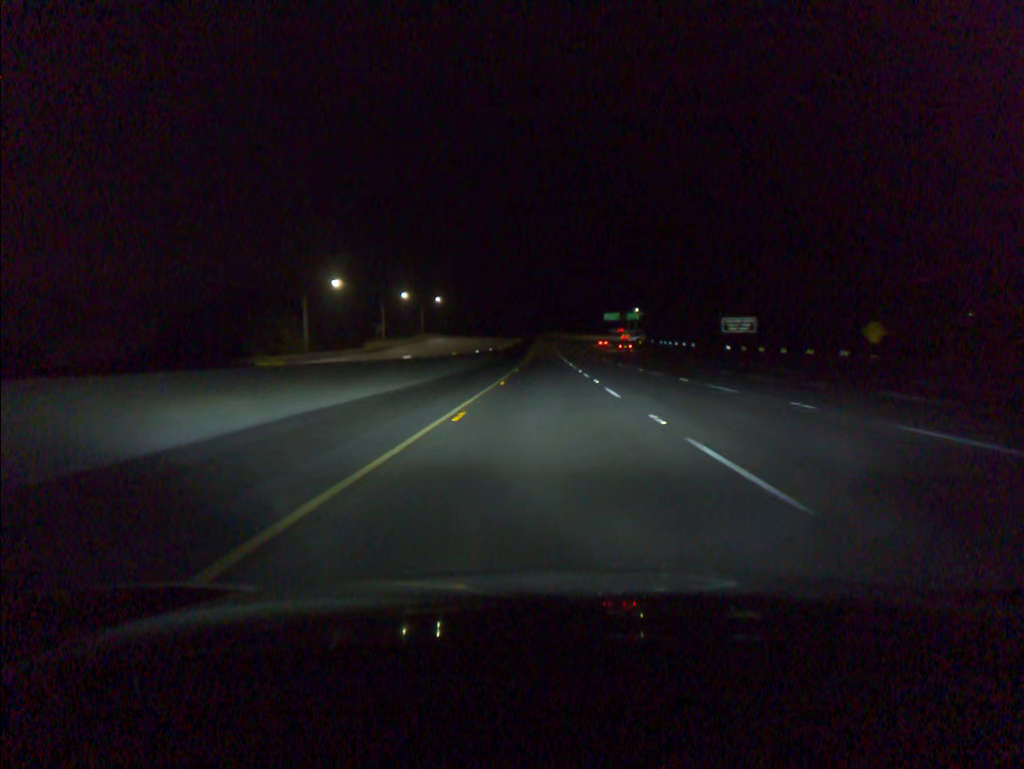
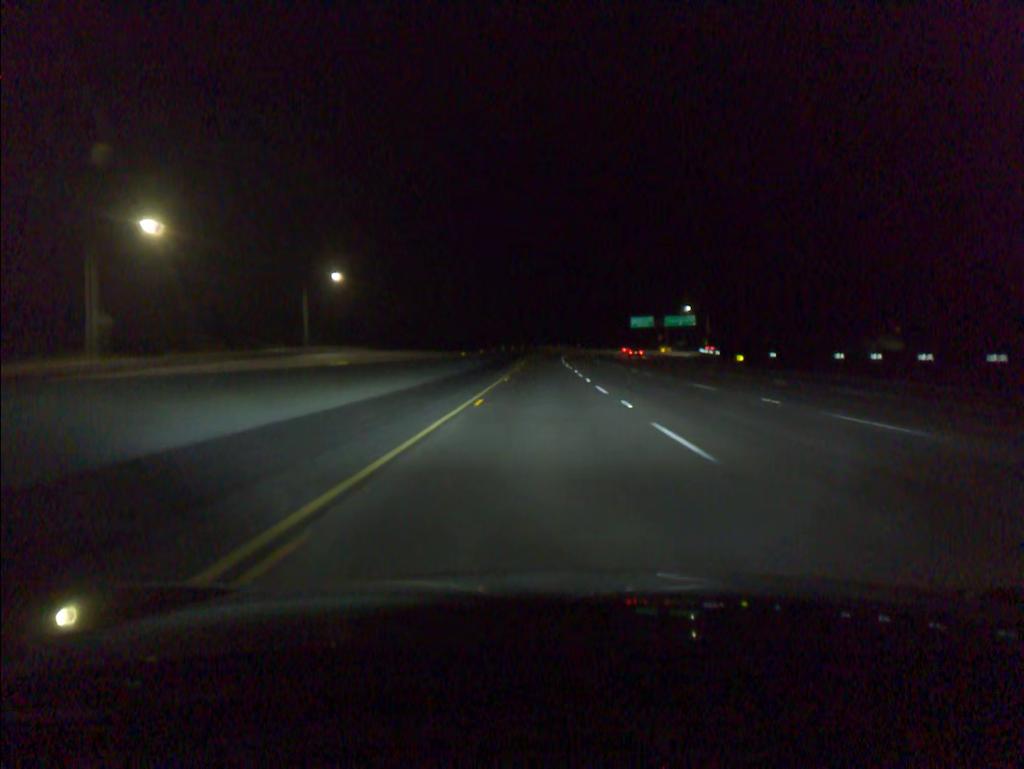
(+0.3, +97.2) m; 0°
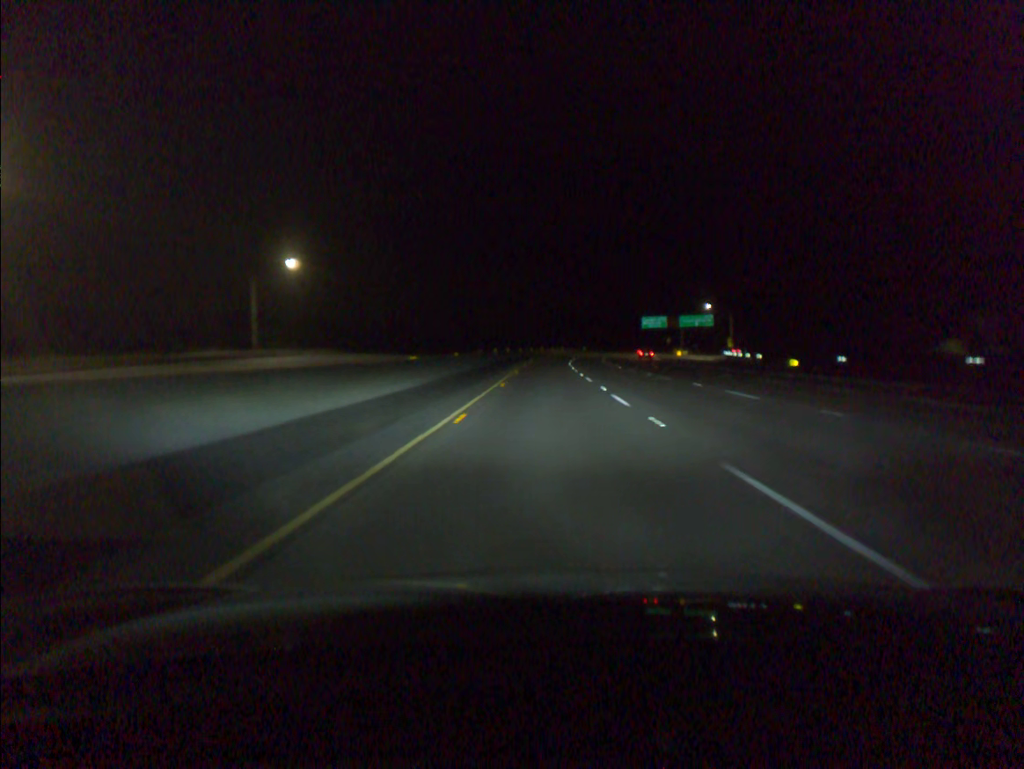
(0.0, +19.3) m; 0°
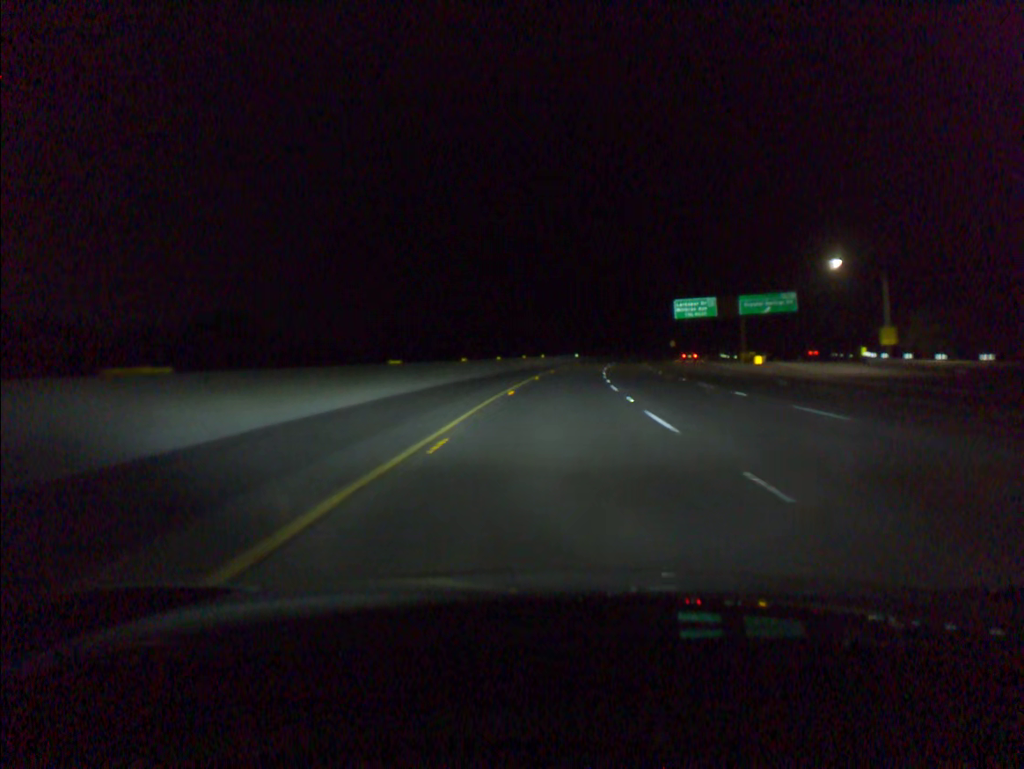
(+0.8, +76.8) m; +2°
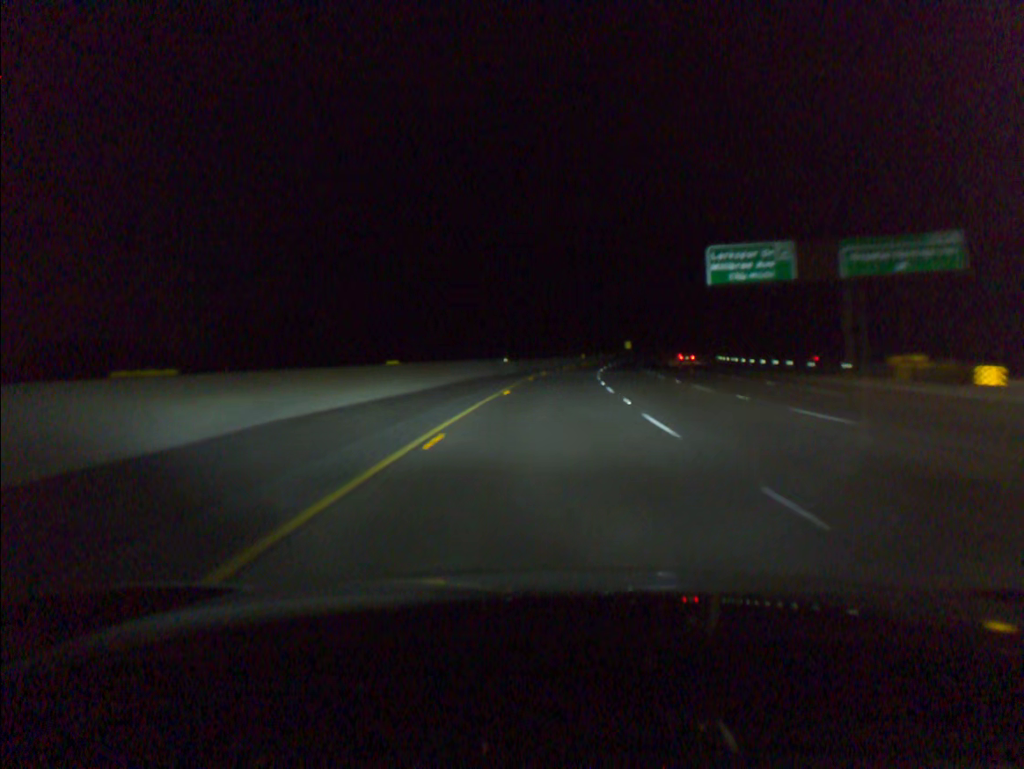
(+2.6, +57.4) m; +5°
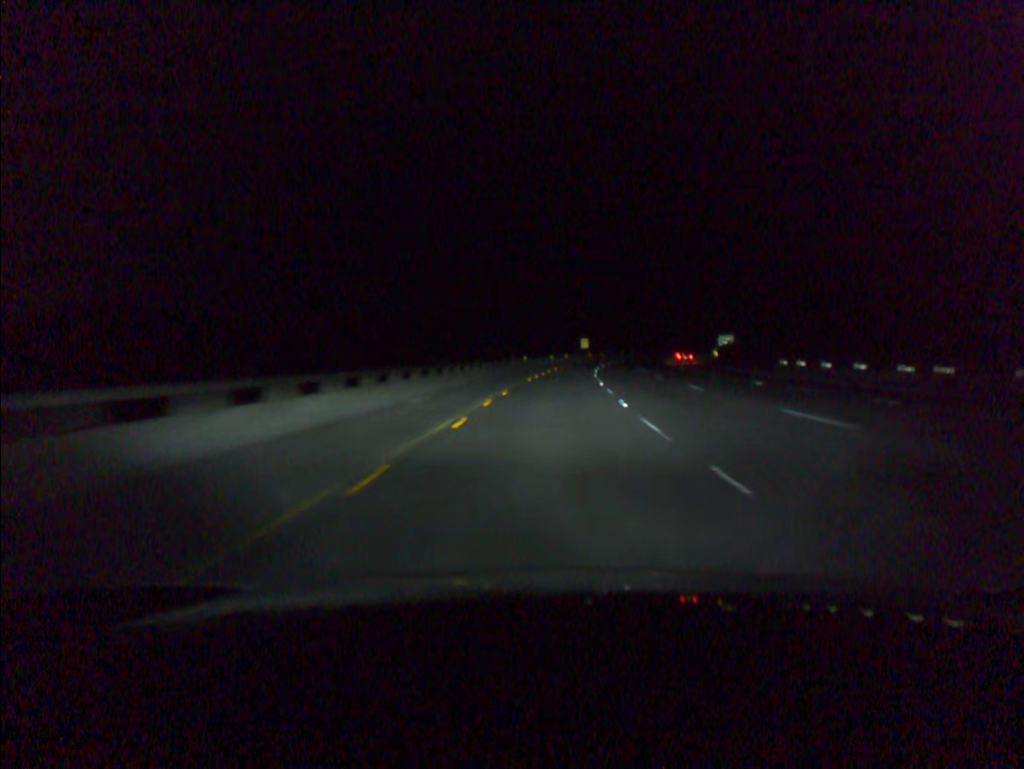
(+2.4, +57.6) m; +5°
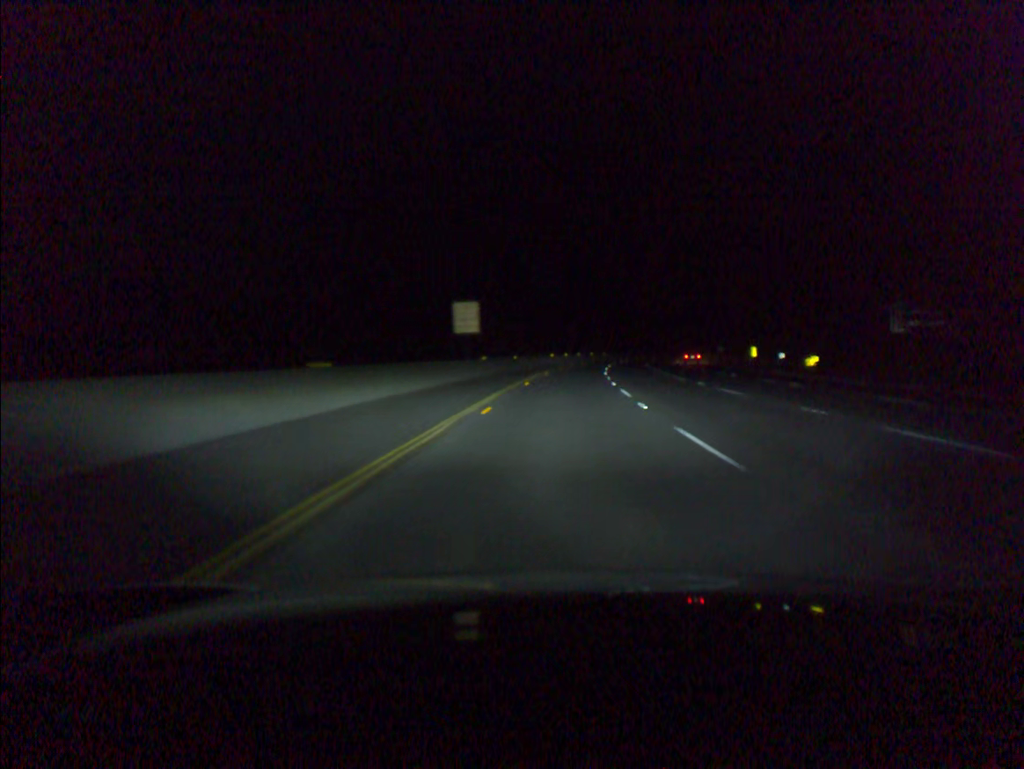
(+6.1, +96.2) m; +7°
